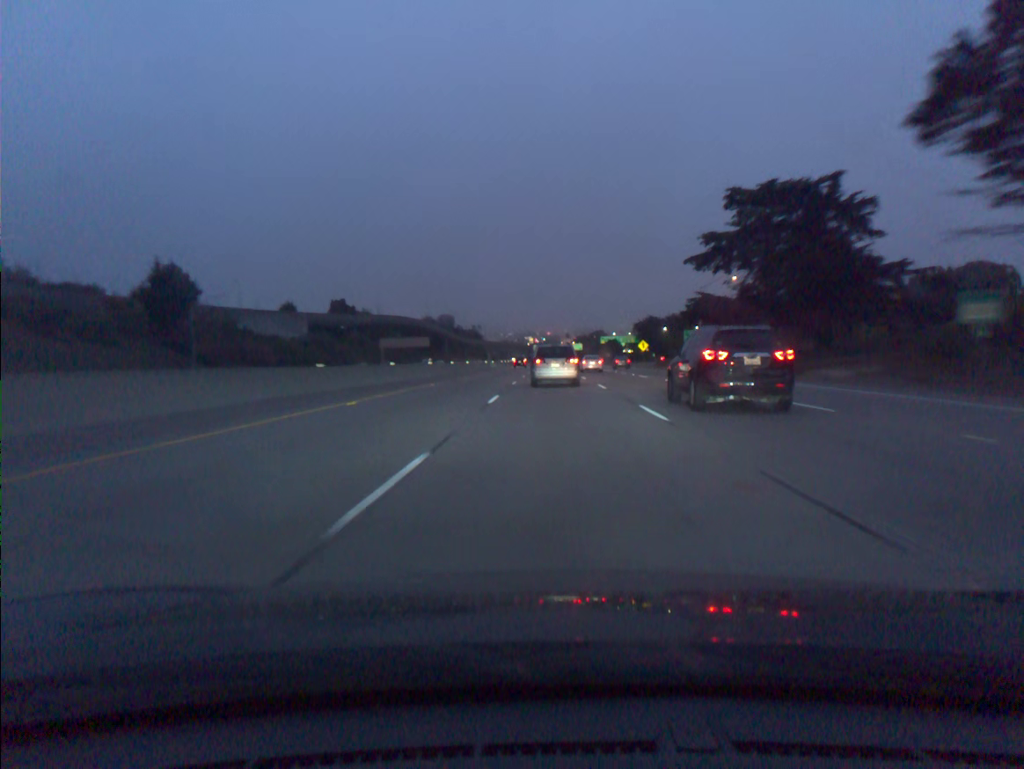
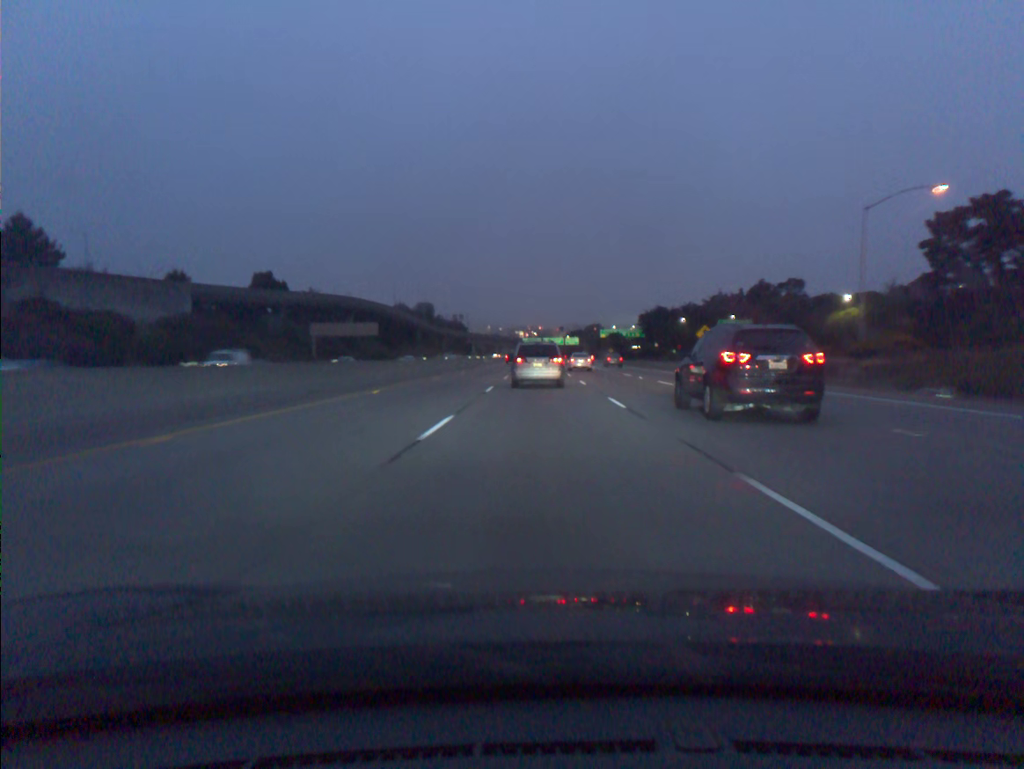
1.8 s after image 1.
(+0.6, +53.3) m; +1°
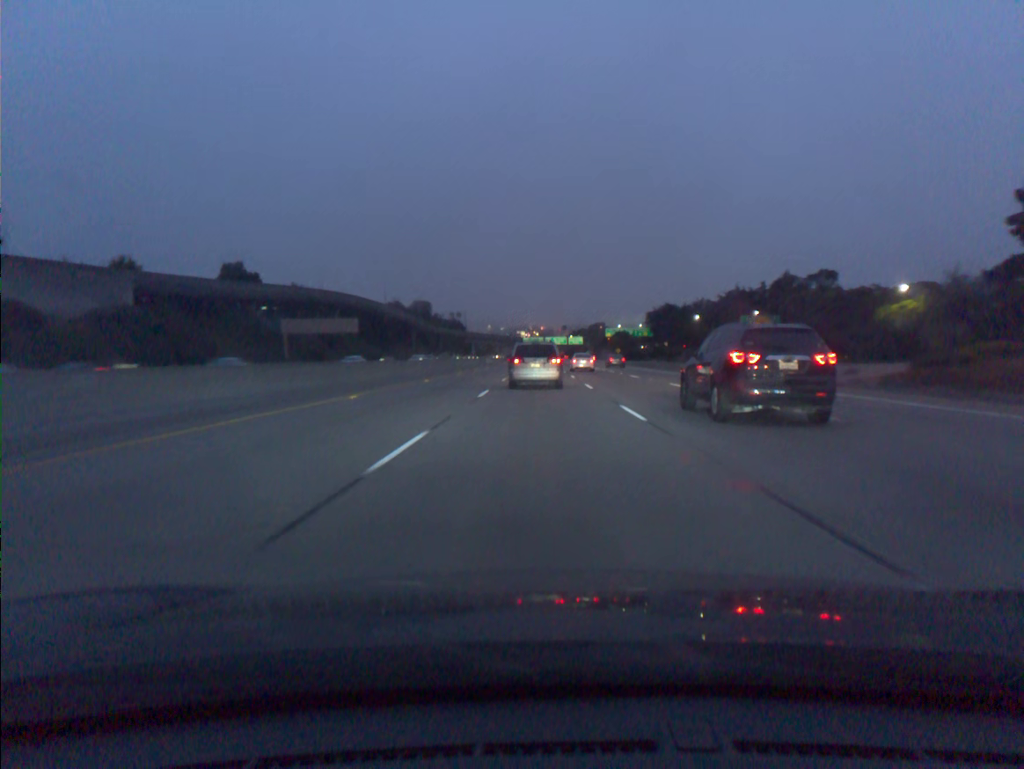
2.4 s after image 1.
(0.0, +17.8) m; 0°
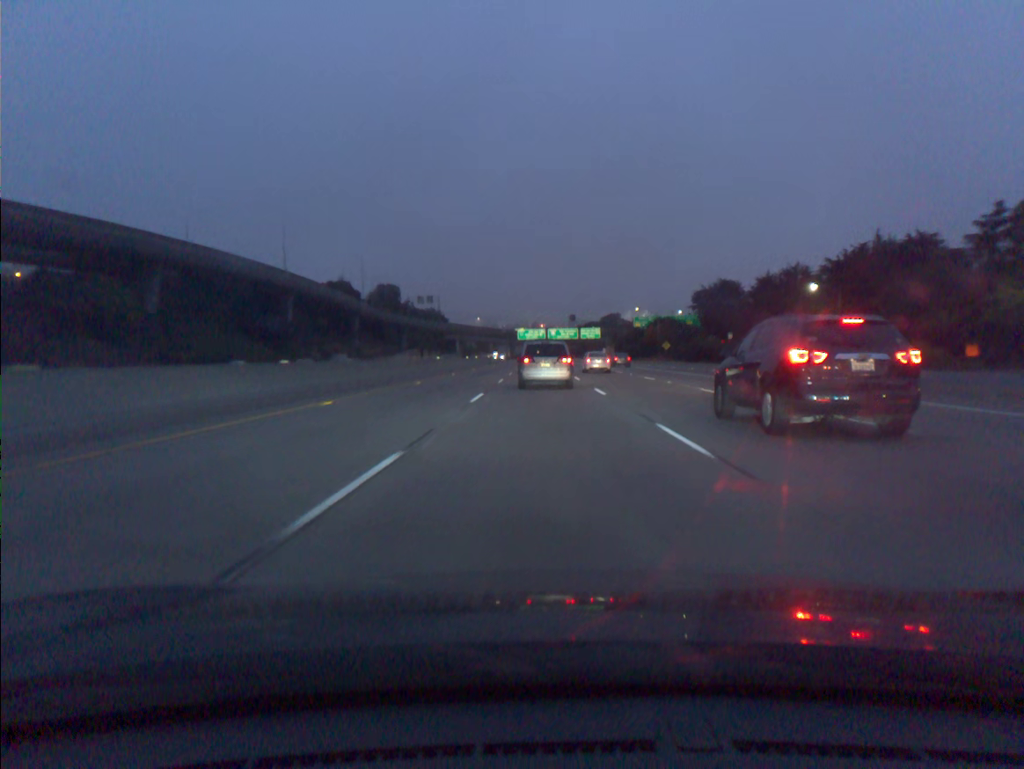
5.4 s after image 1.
(-0.3, +90.4) m; 0°
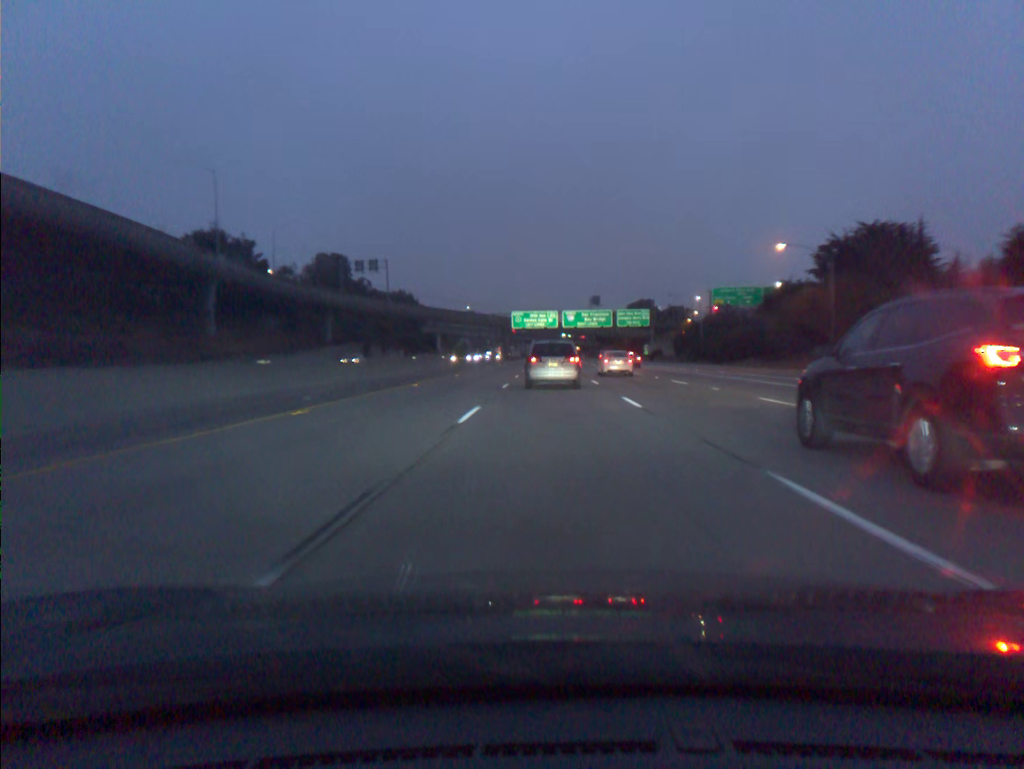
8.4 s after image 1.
(-0.5, +91.0) m; 0°
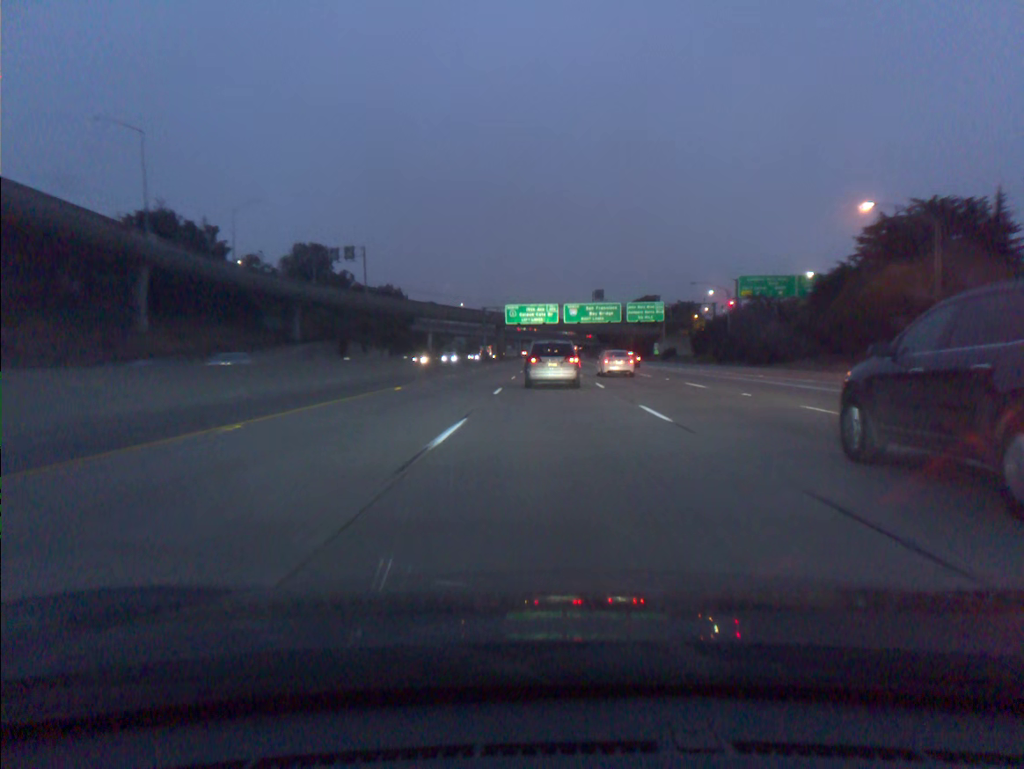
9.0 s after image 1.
(0.0, +18.2) m; 0°
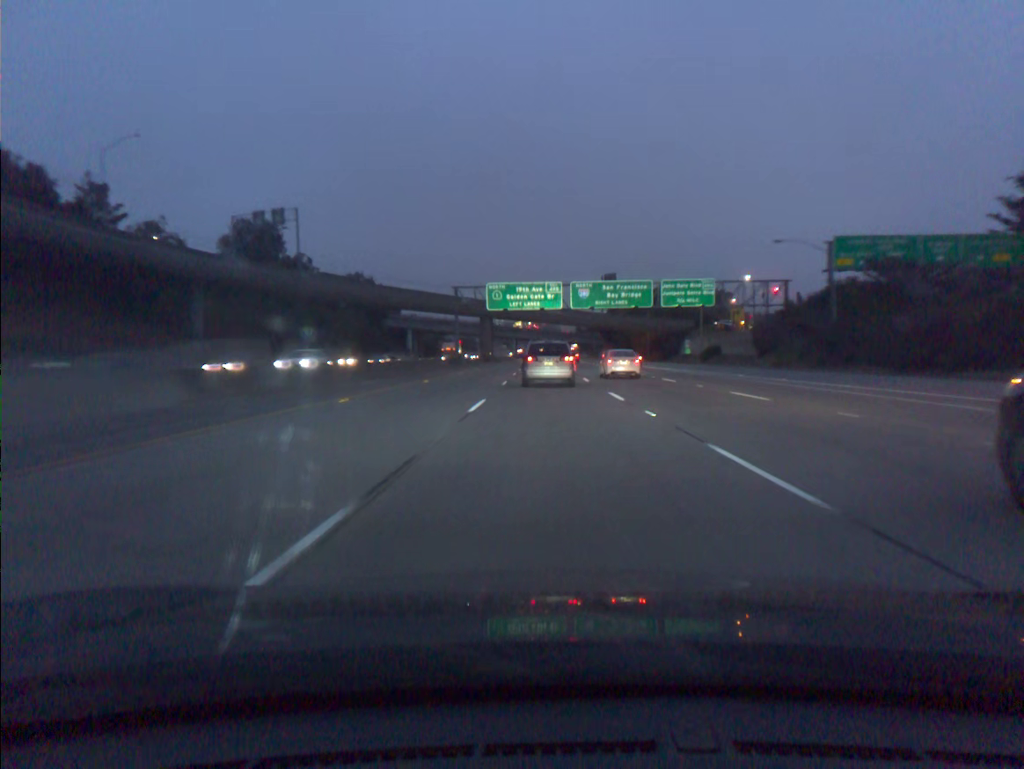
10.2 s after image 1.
(+0.1, +36.3) m; 0°
